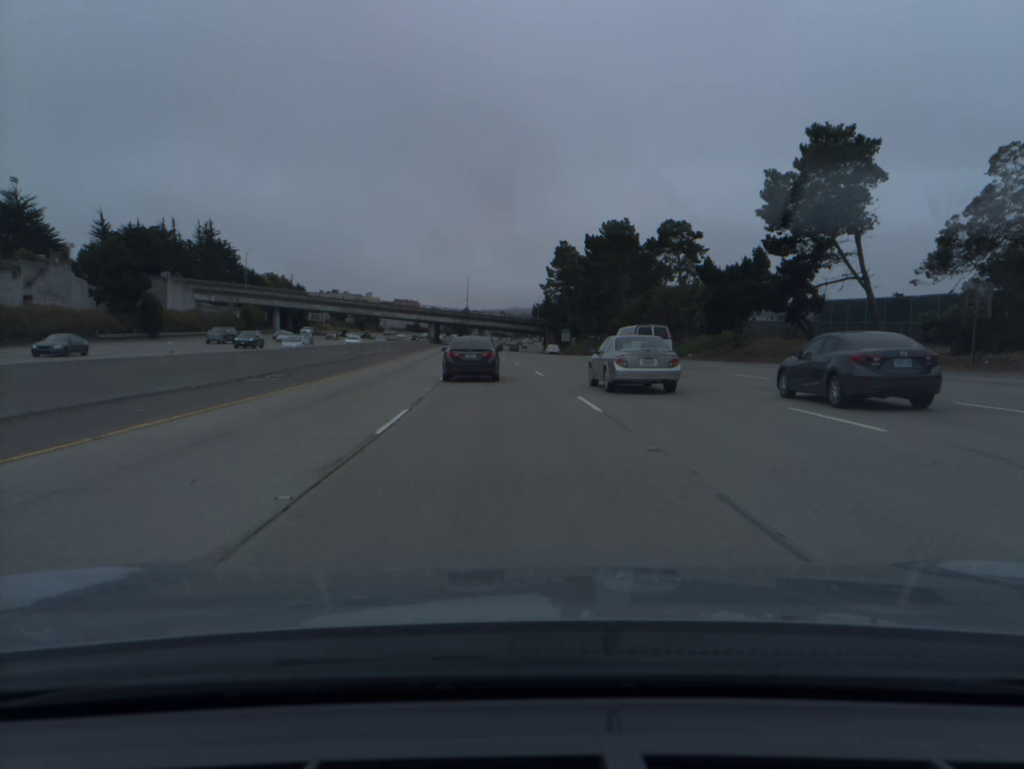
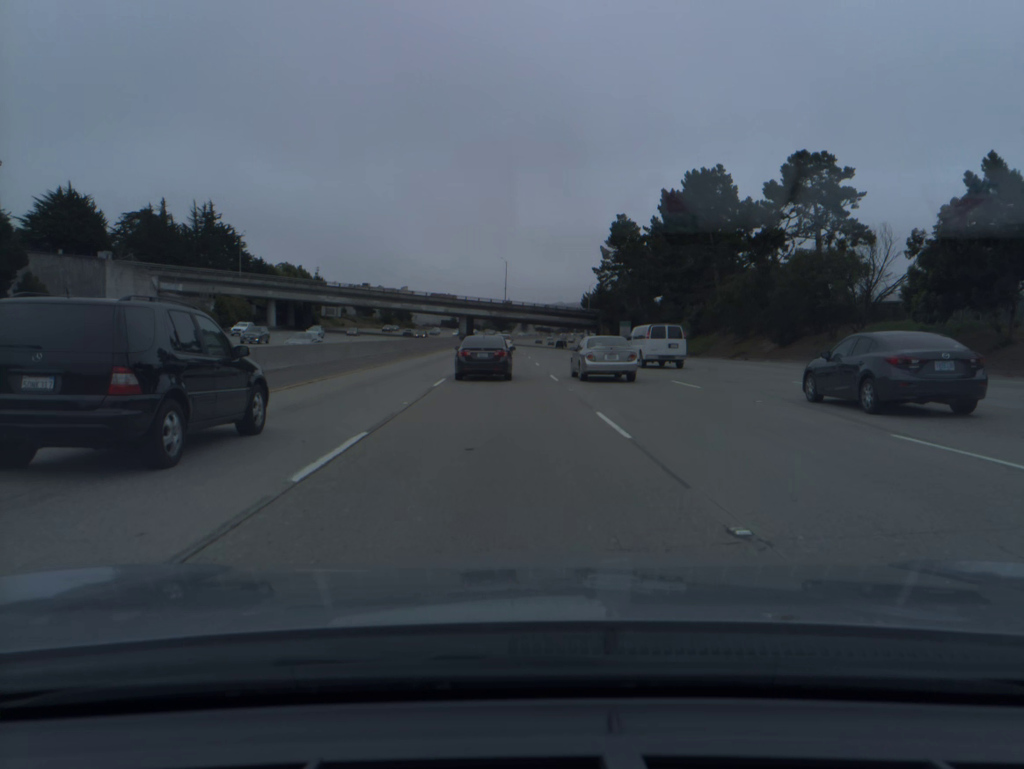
(-1.0, +33.2) m; -3°
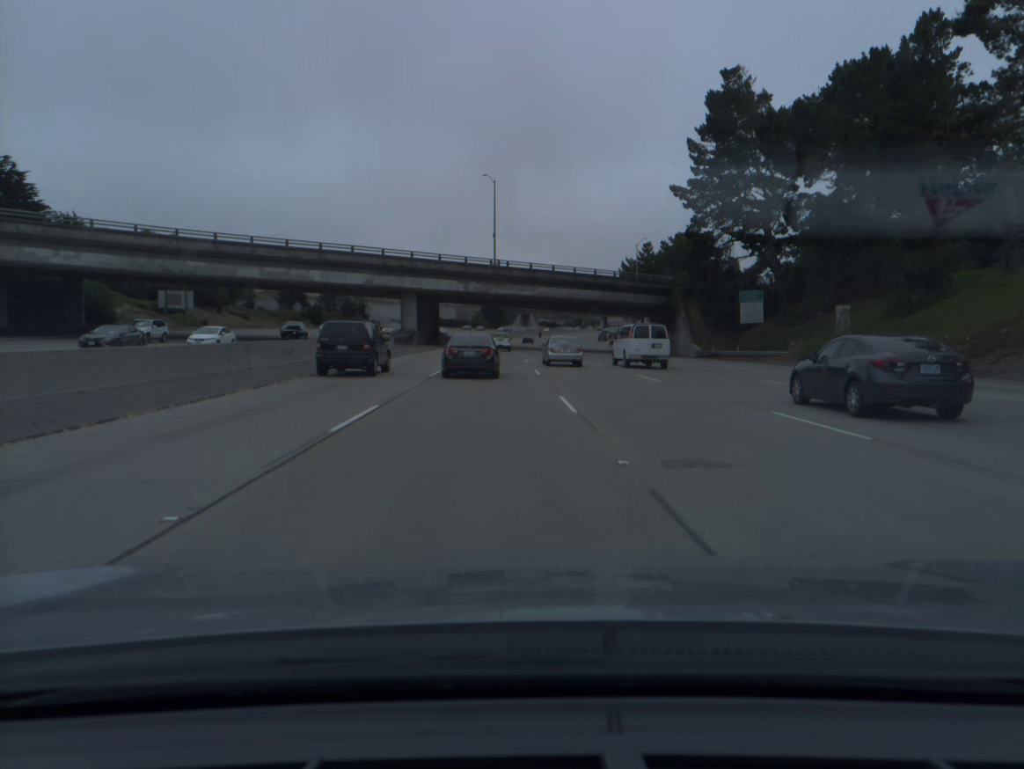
(-1.4, +83.9) m; 0°
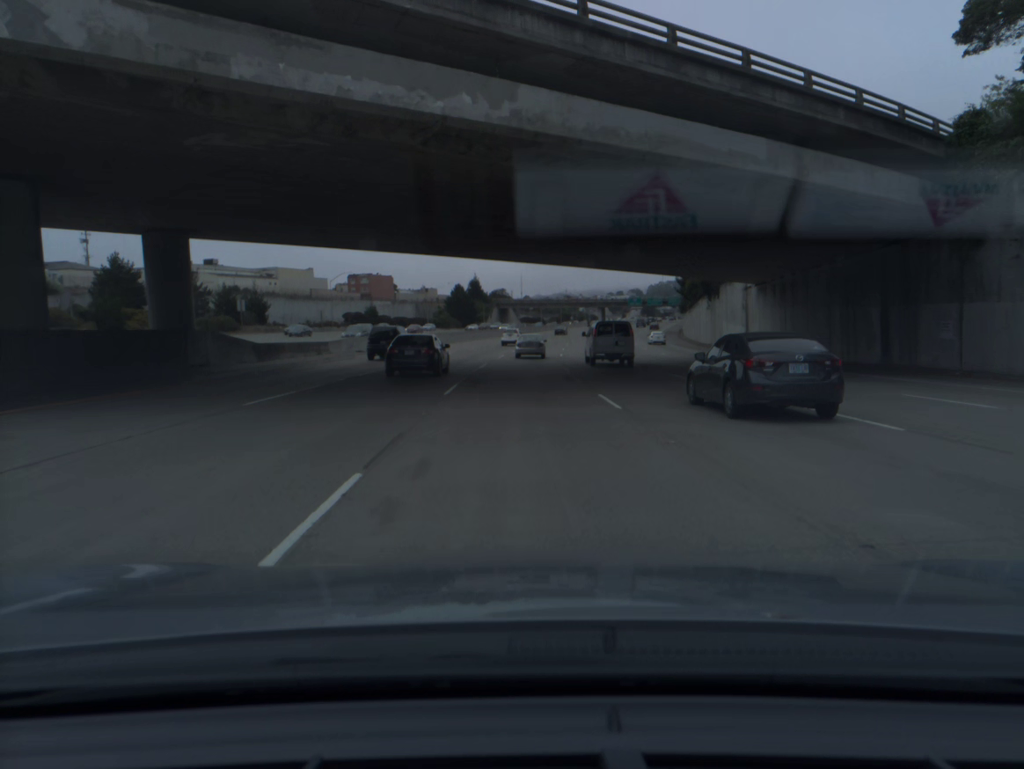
(+1.2, +68.3) m; +1°
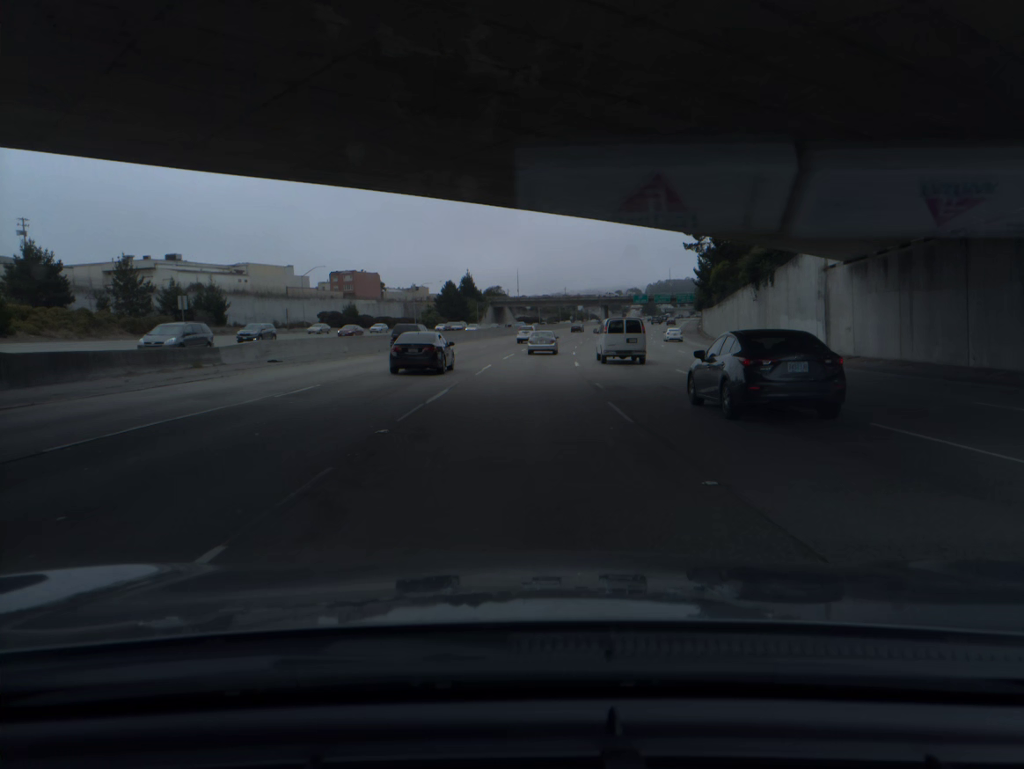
(0.0, +17.3) m; 0°
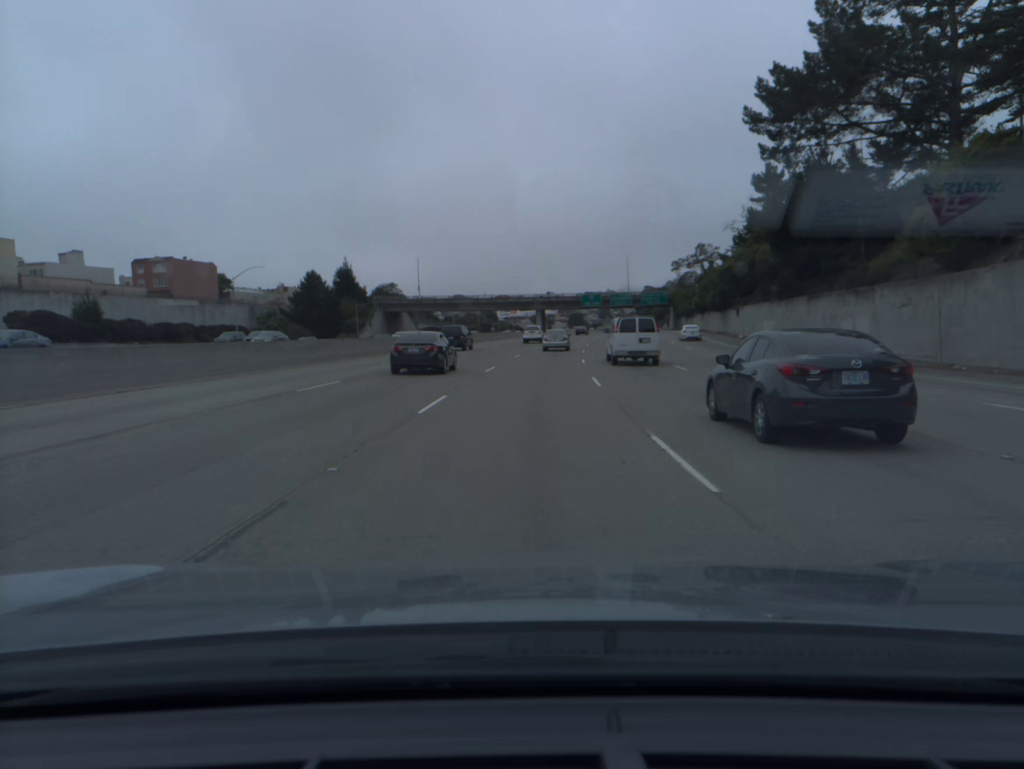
(+3.0, +70.7) m; +6°
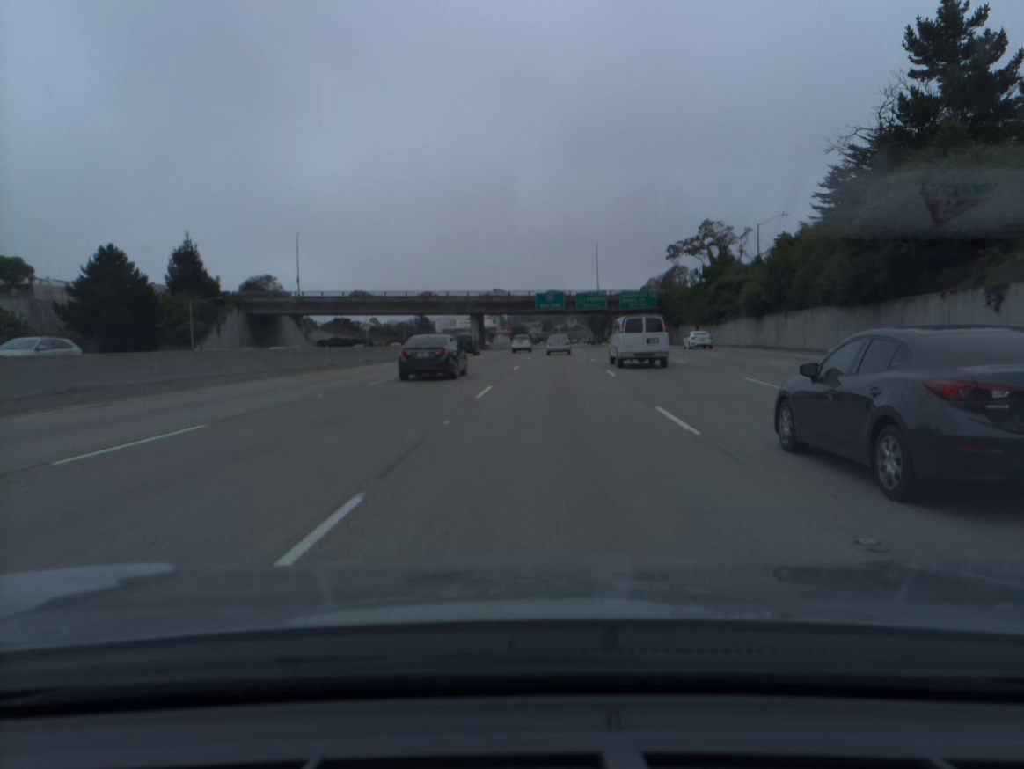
(+1.9, +54.2) m; +4°
